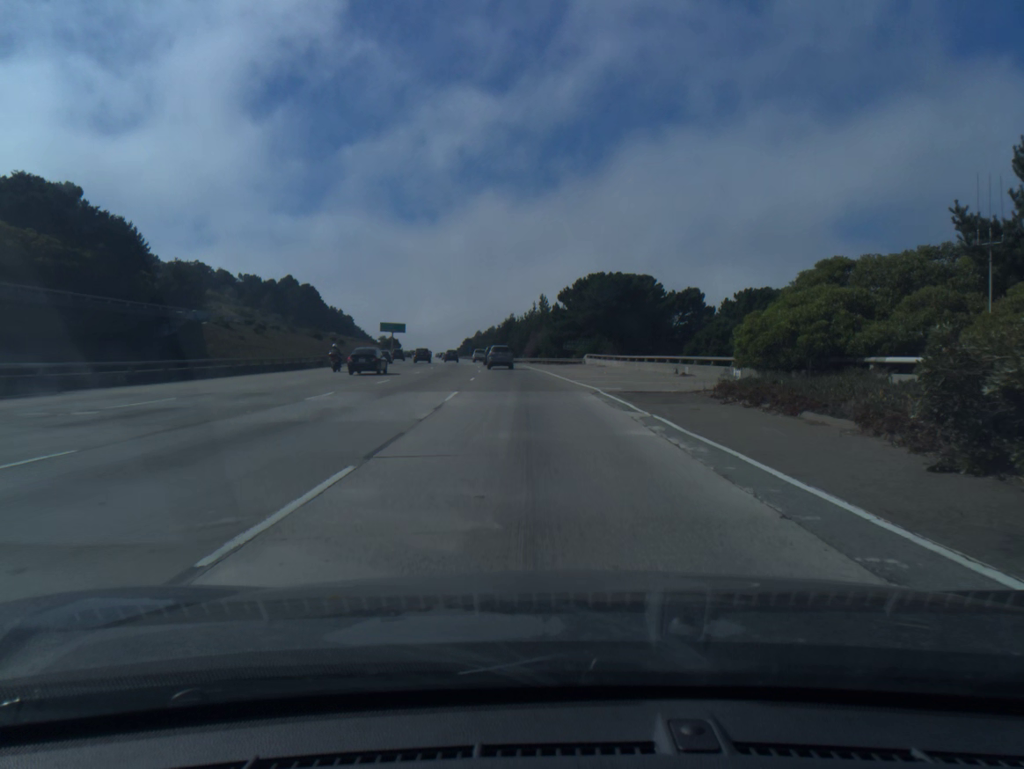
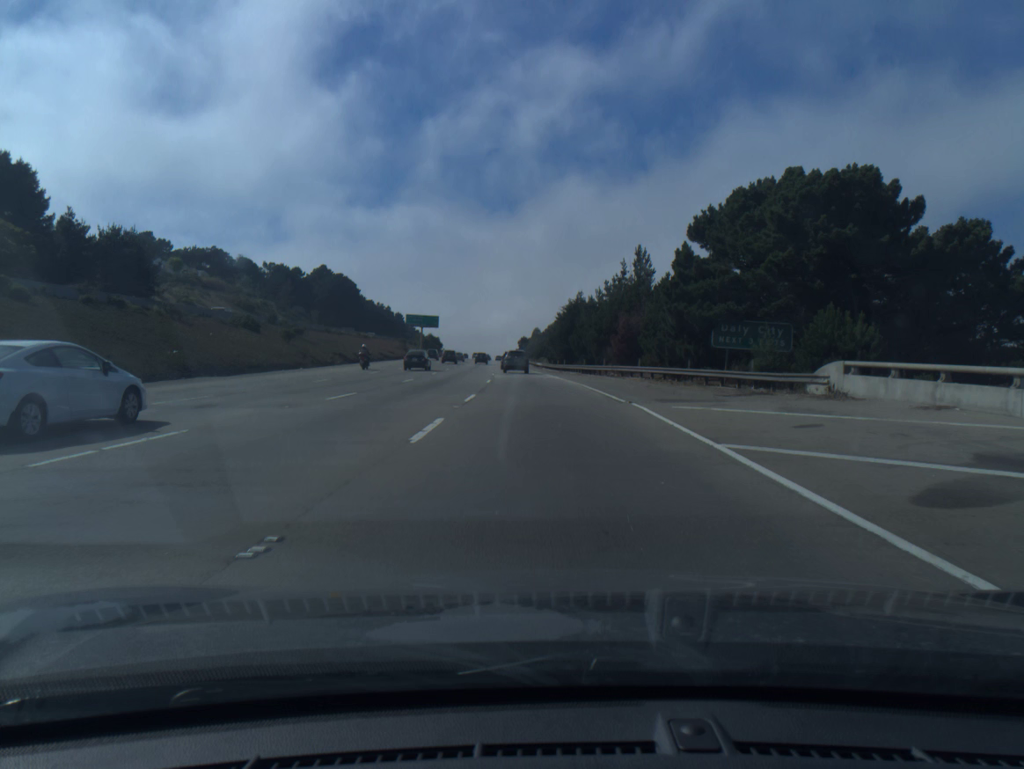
(-2.3, +52.2) m; -5°
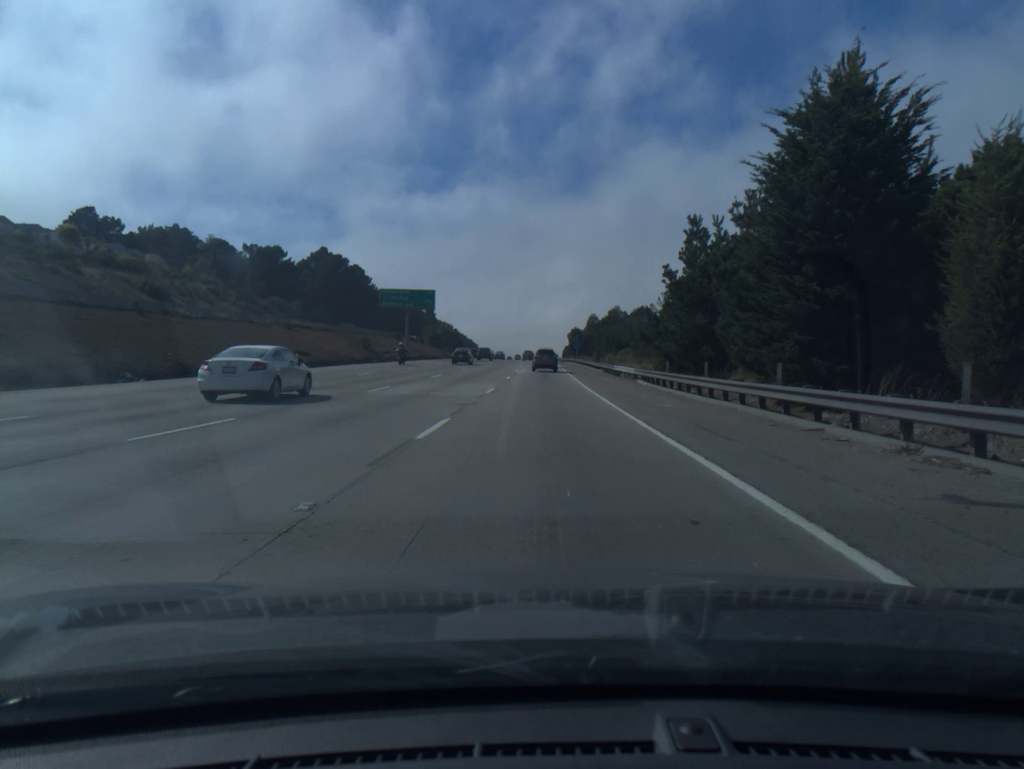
(-2.1, +67.0) m; -3°
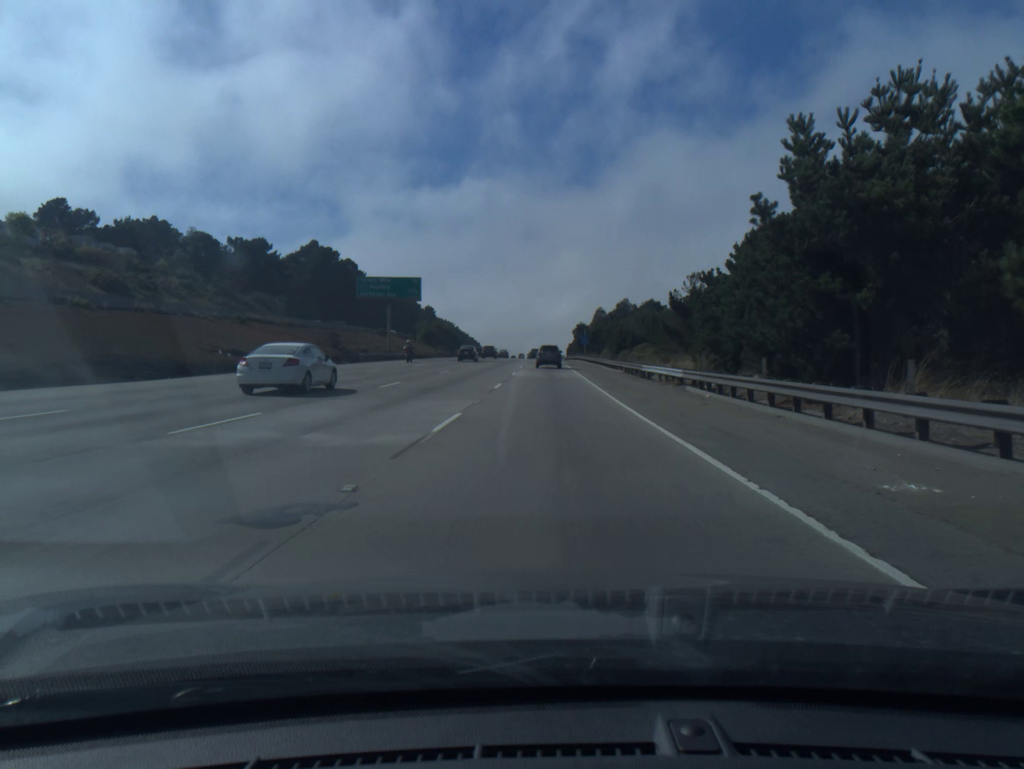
(0.0, +13.7) m; 0°
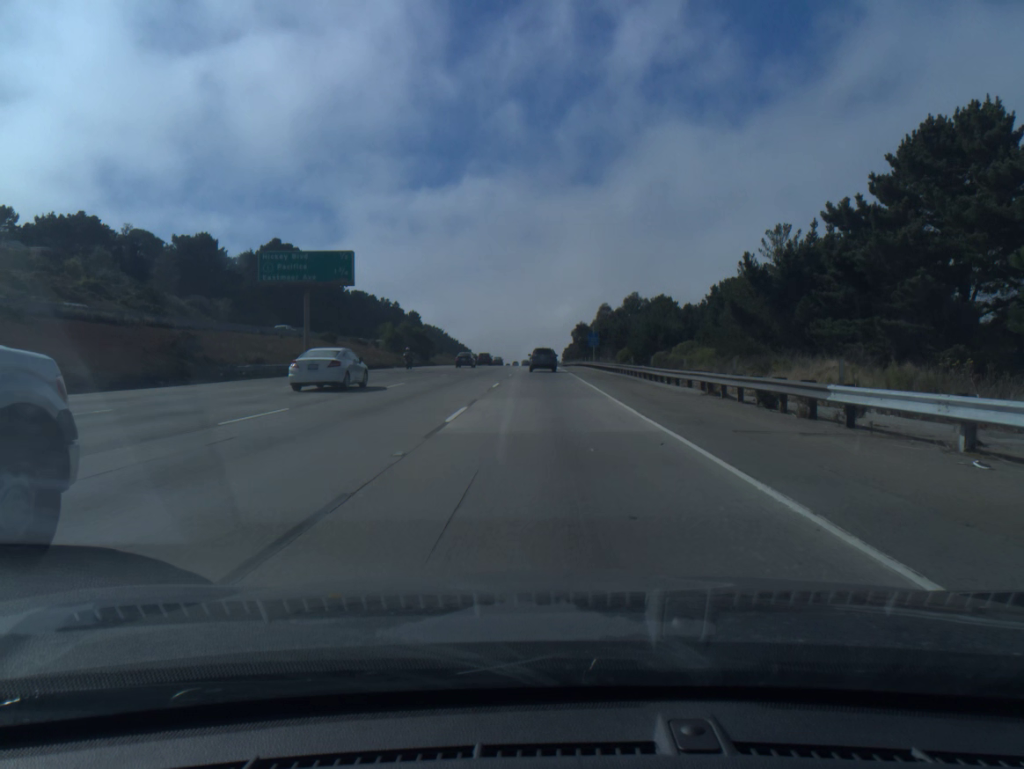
(+0.1, +27.2) m; 0°
